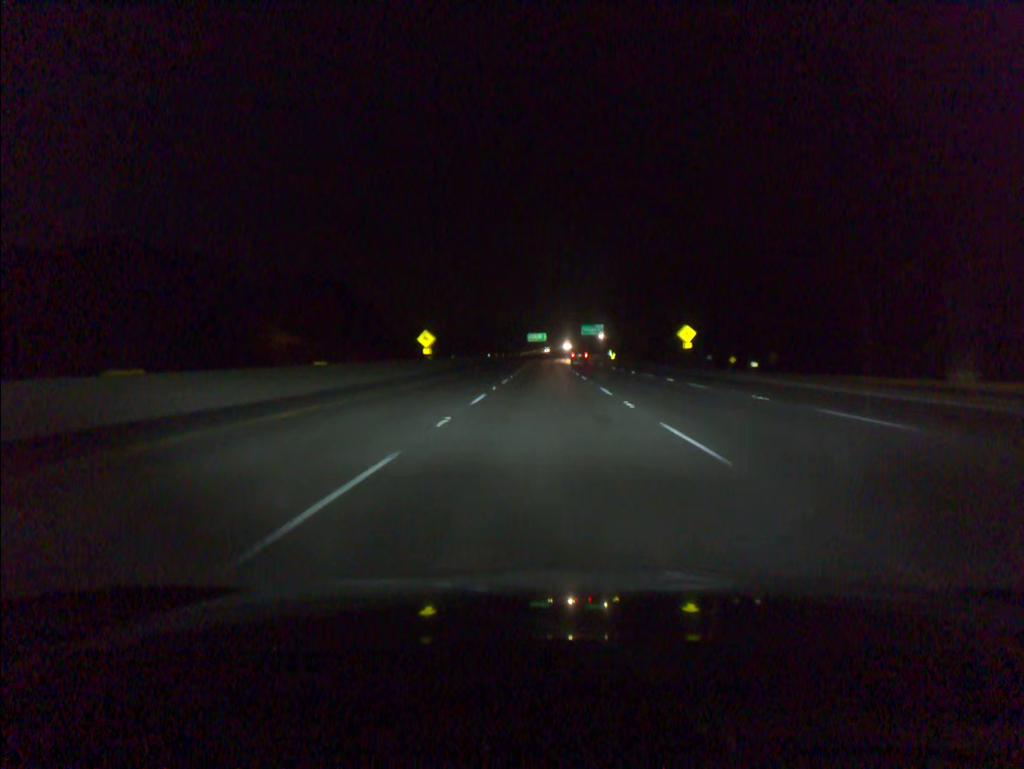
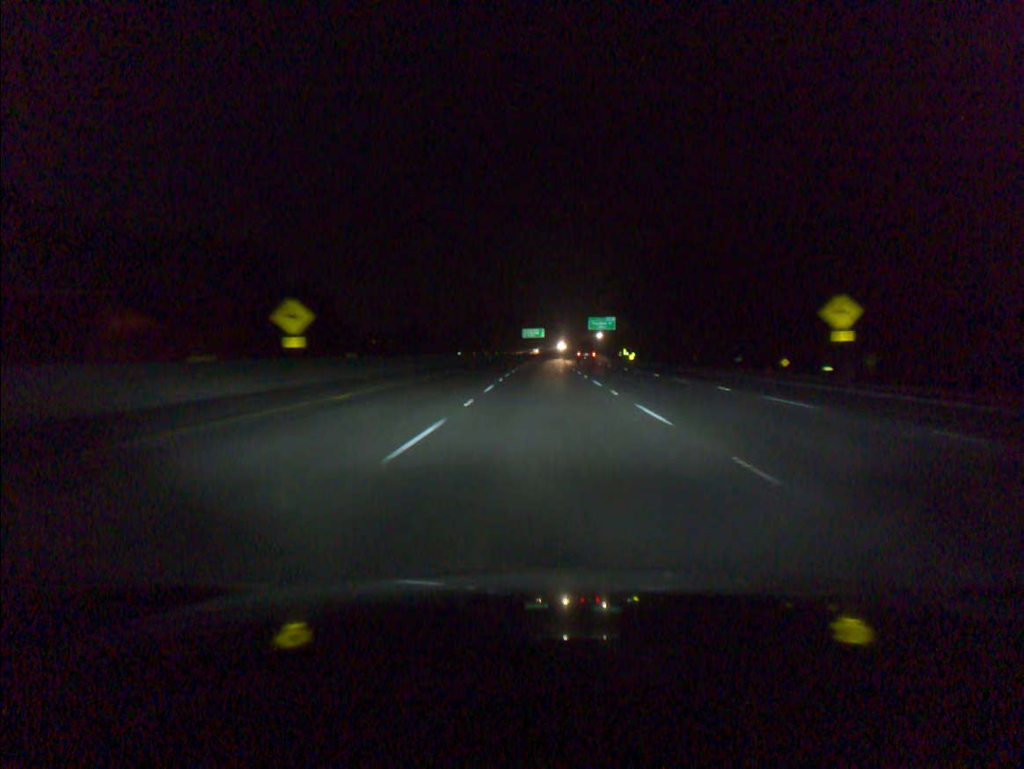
(0.0, +39.5) m; 0°
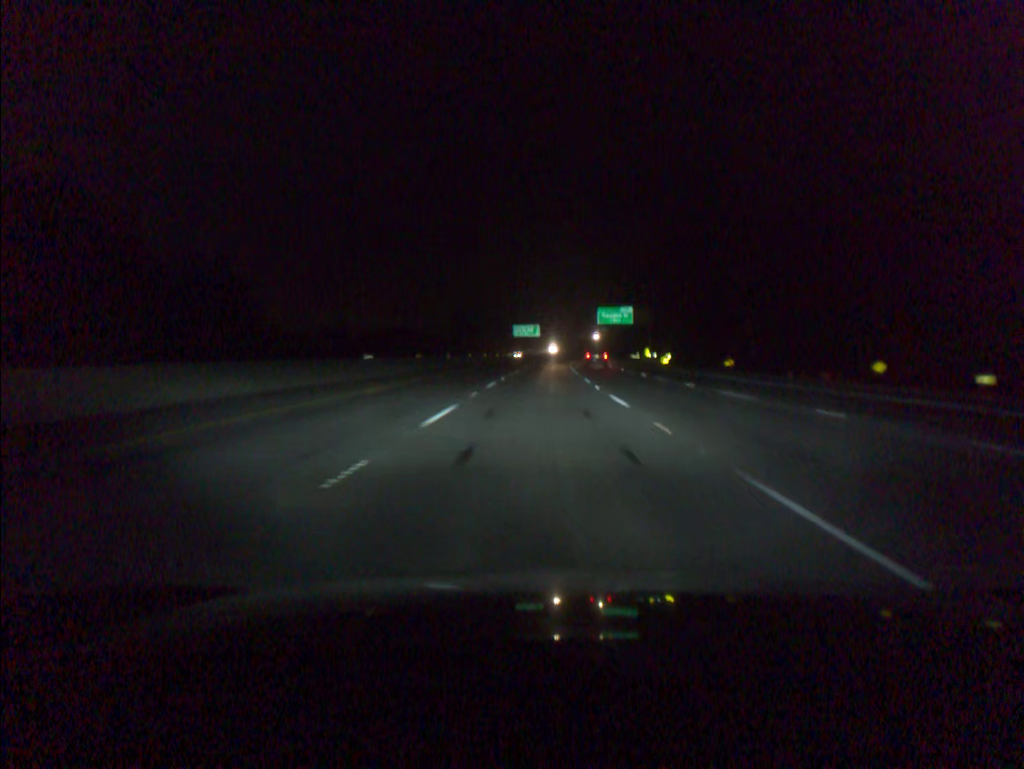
(+0.2, +39.4) m; 0°
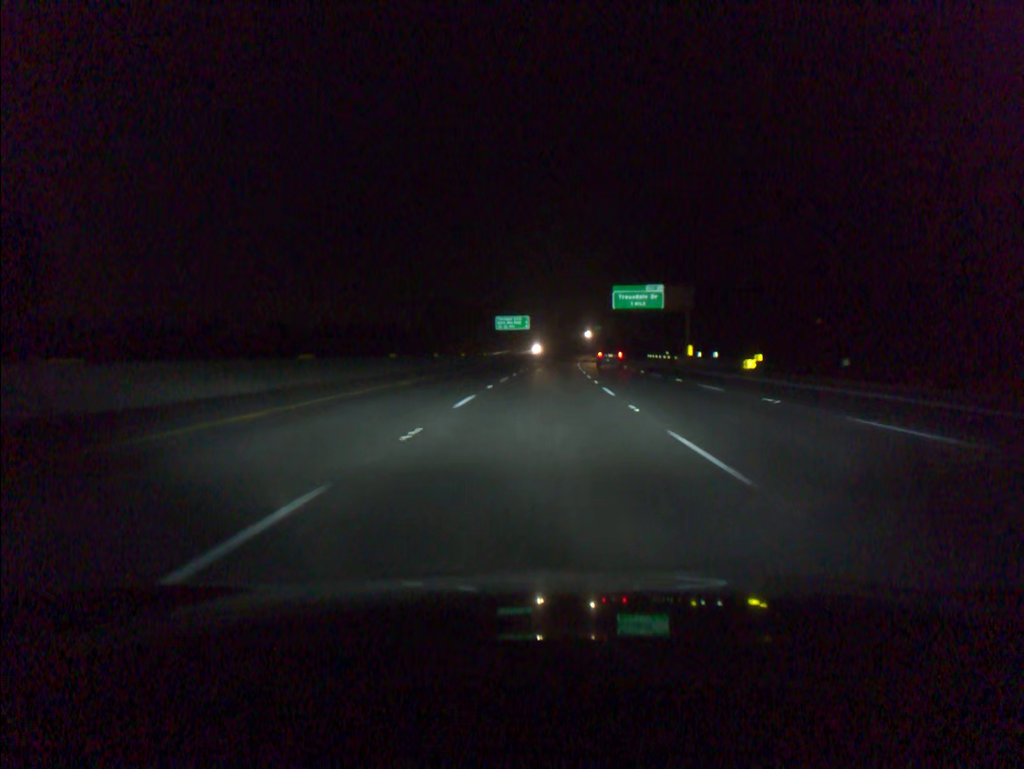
(+0.1, +39.3) m; +1°
